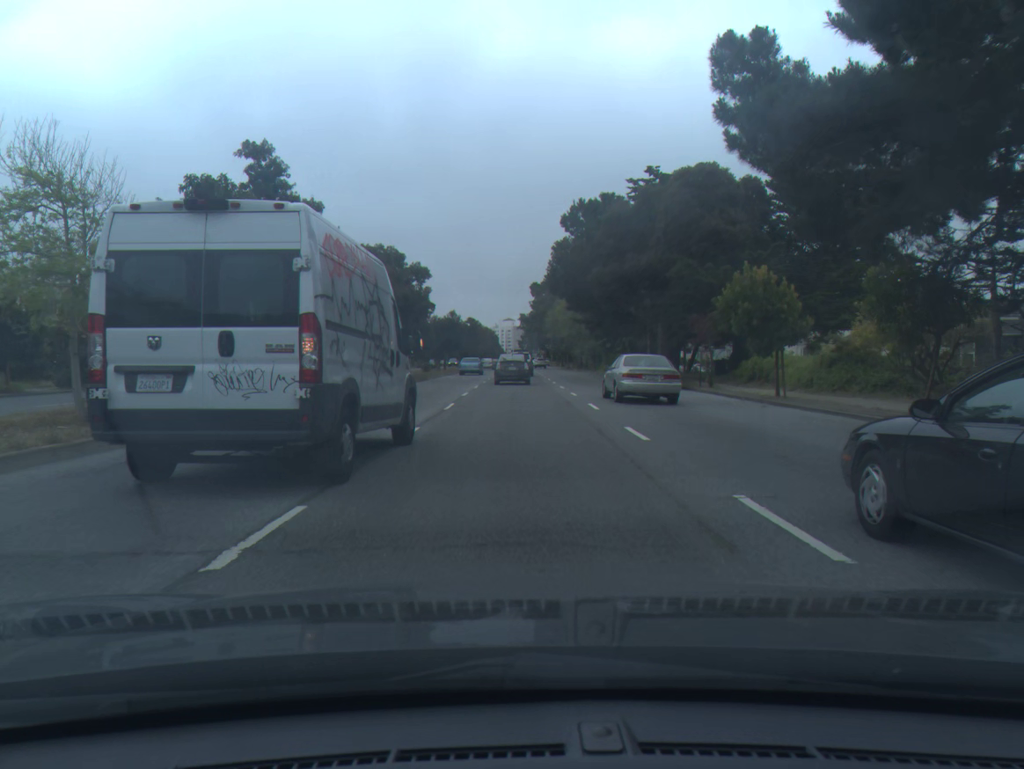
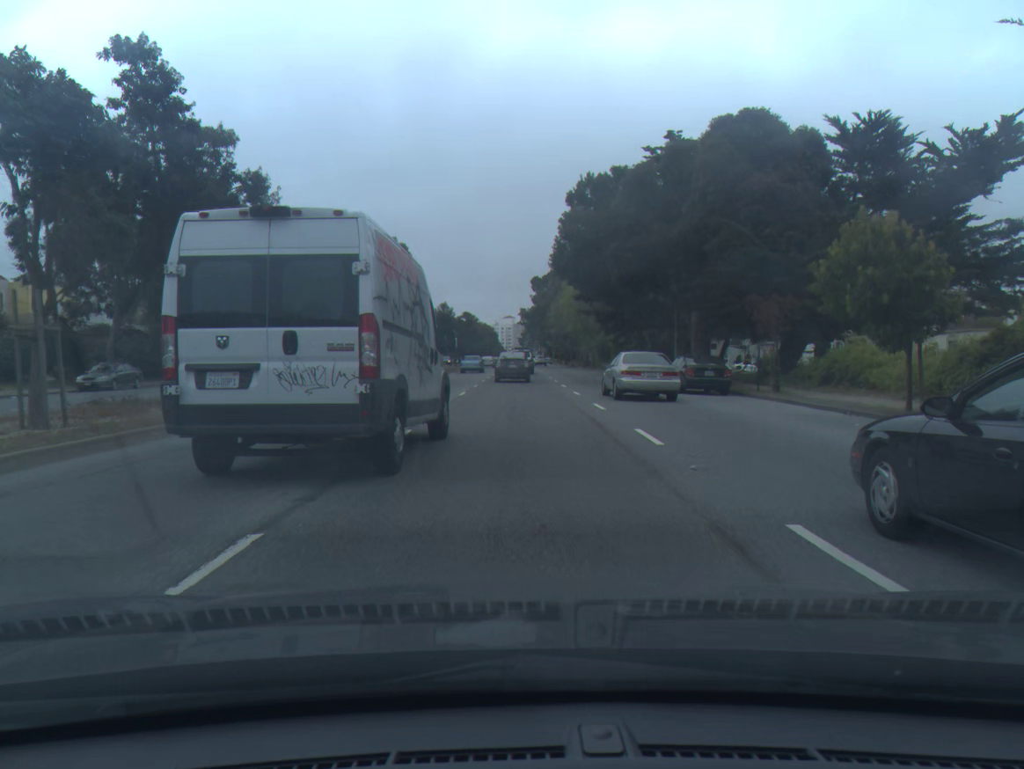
(0.0, +8.5) m; 0°
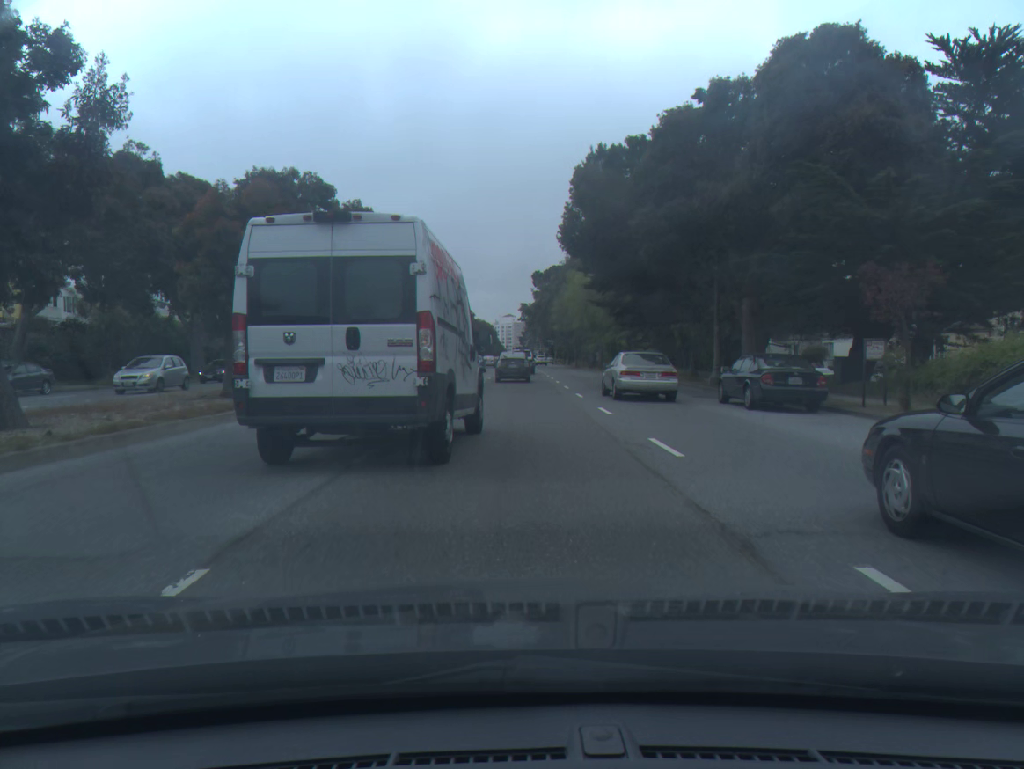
(0.0, +8.5) m; 0°
